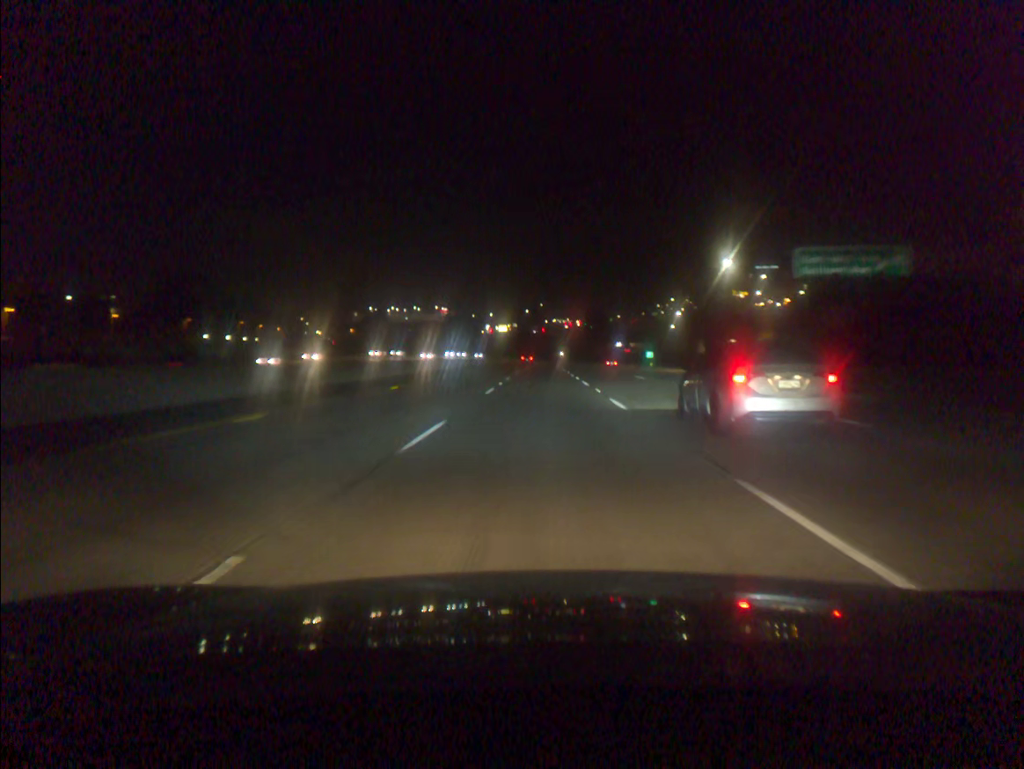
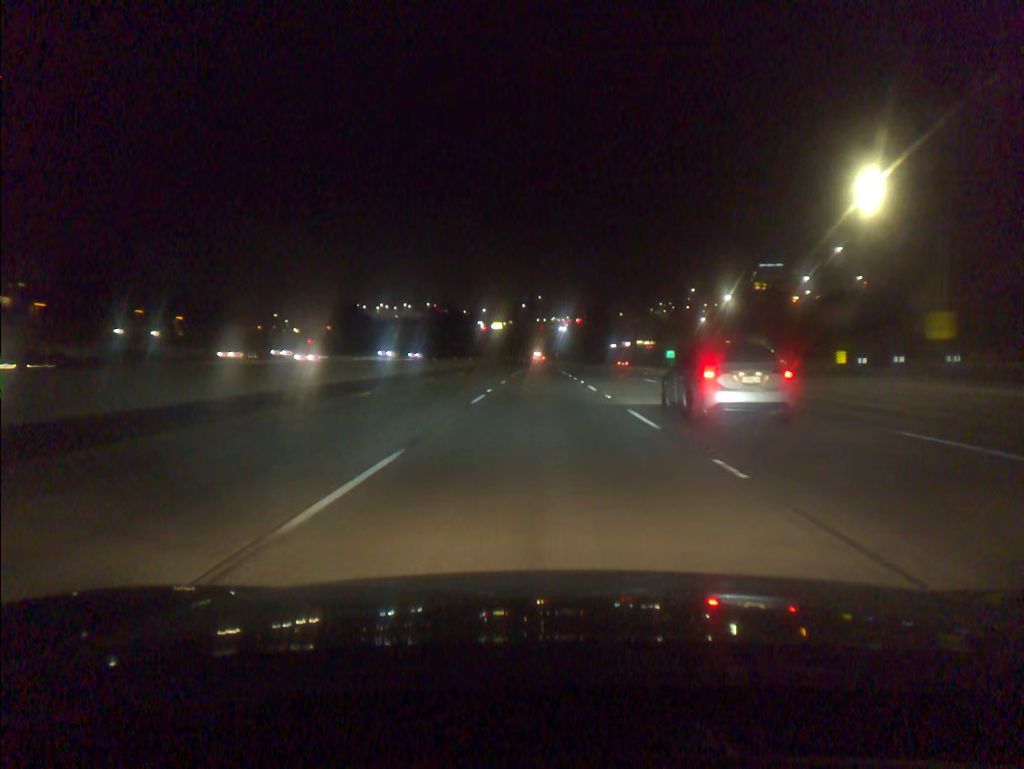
(0.0, +34.0) m; 0°
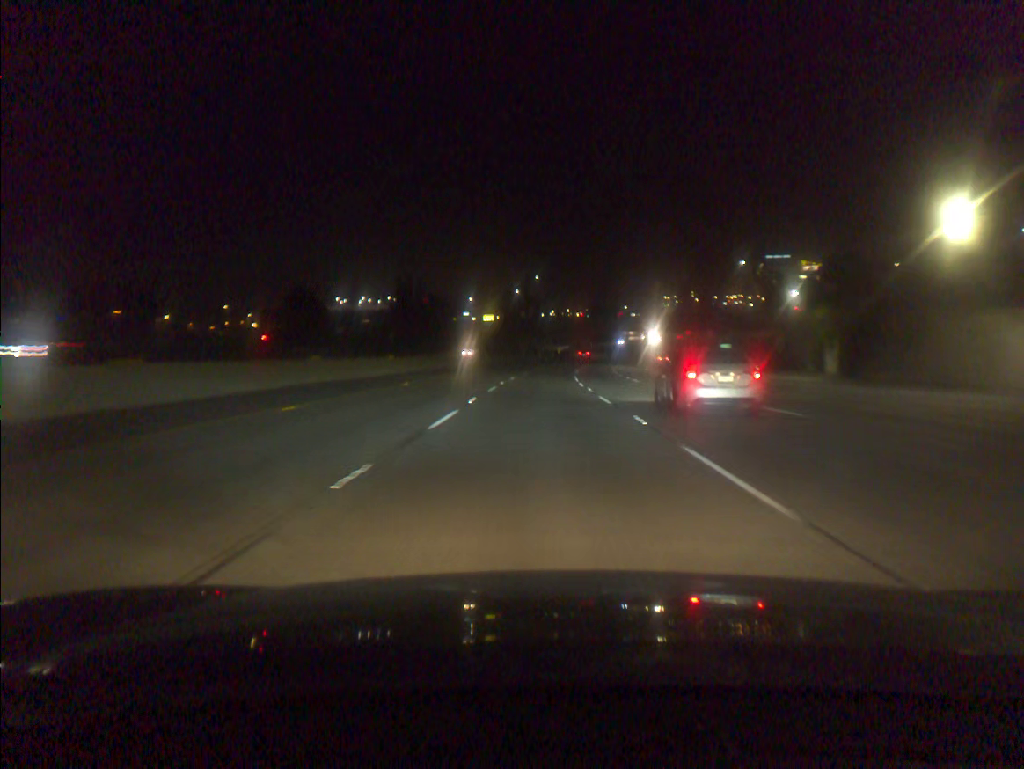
(+0.1, +50.8) m; 0°
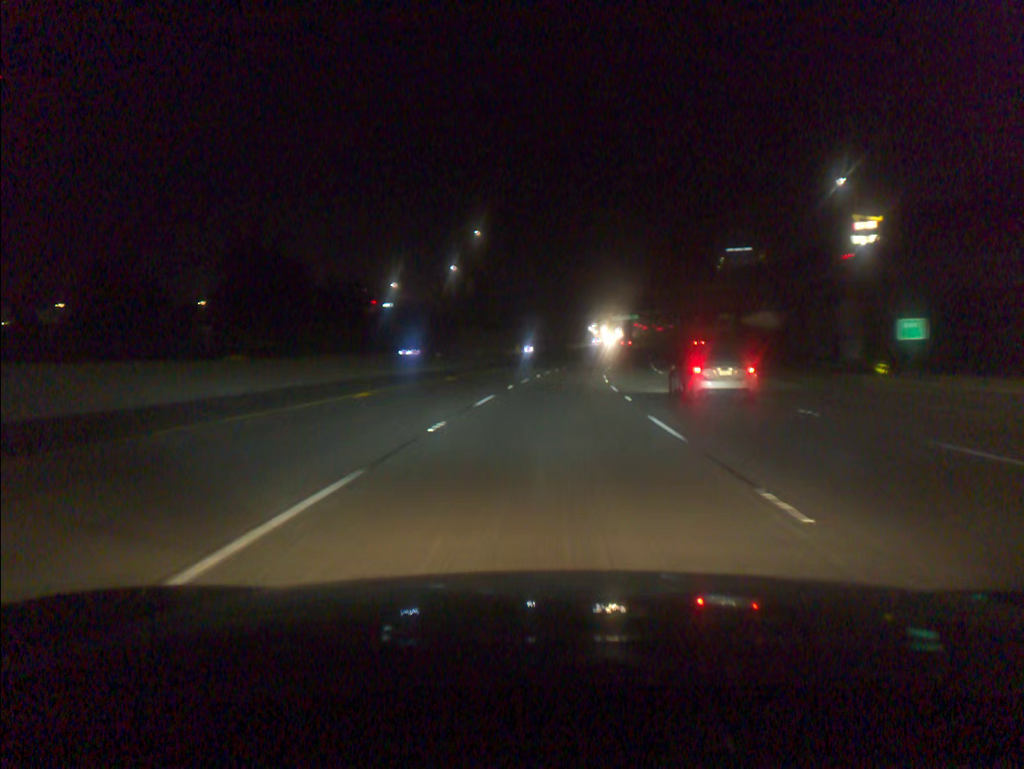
(+1.2, +67.9) m; +3°
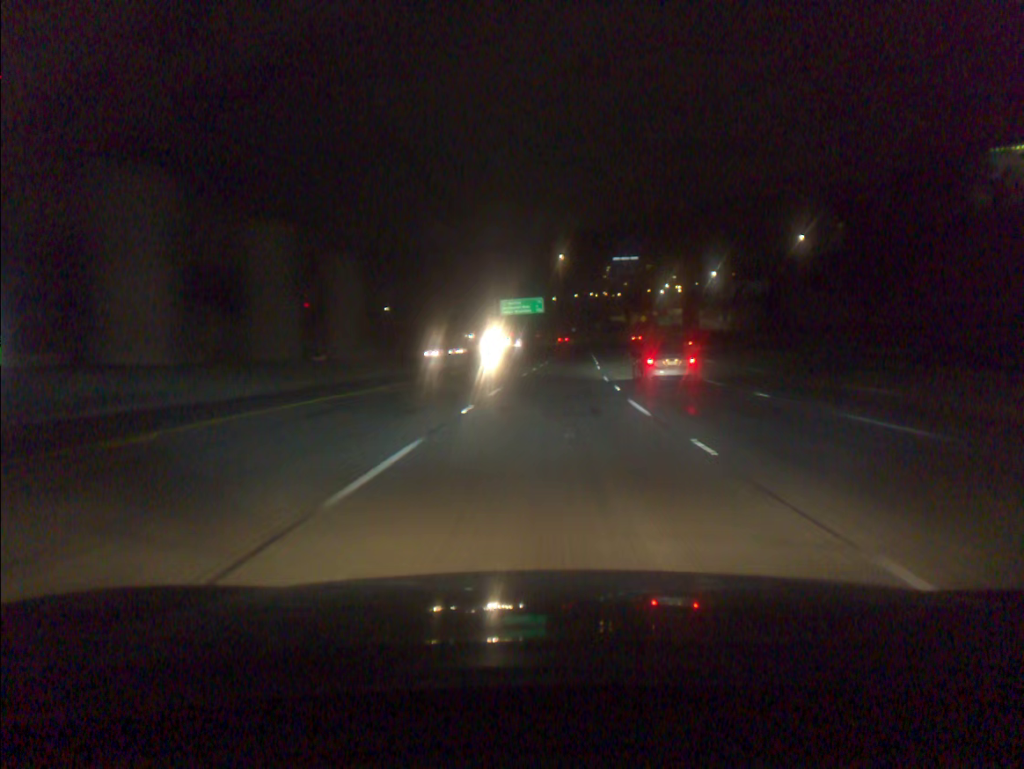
(+6.2, +84.3) m; +9°
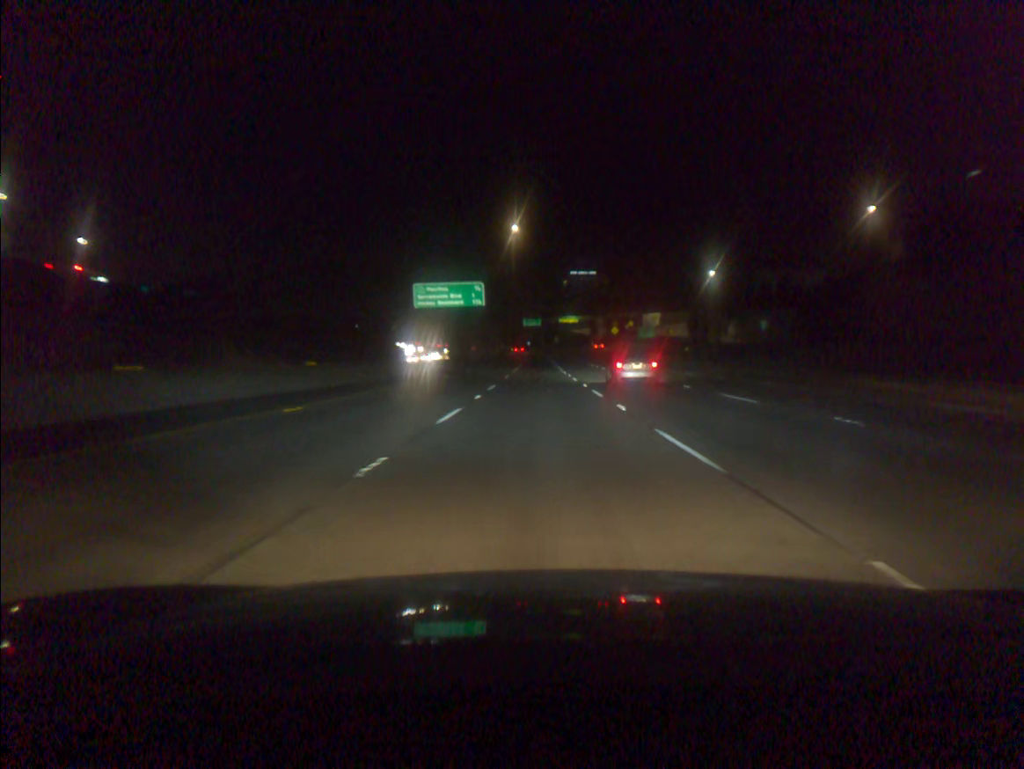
(+1.8, +50.3) m; +3°
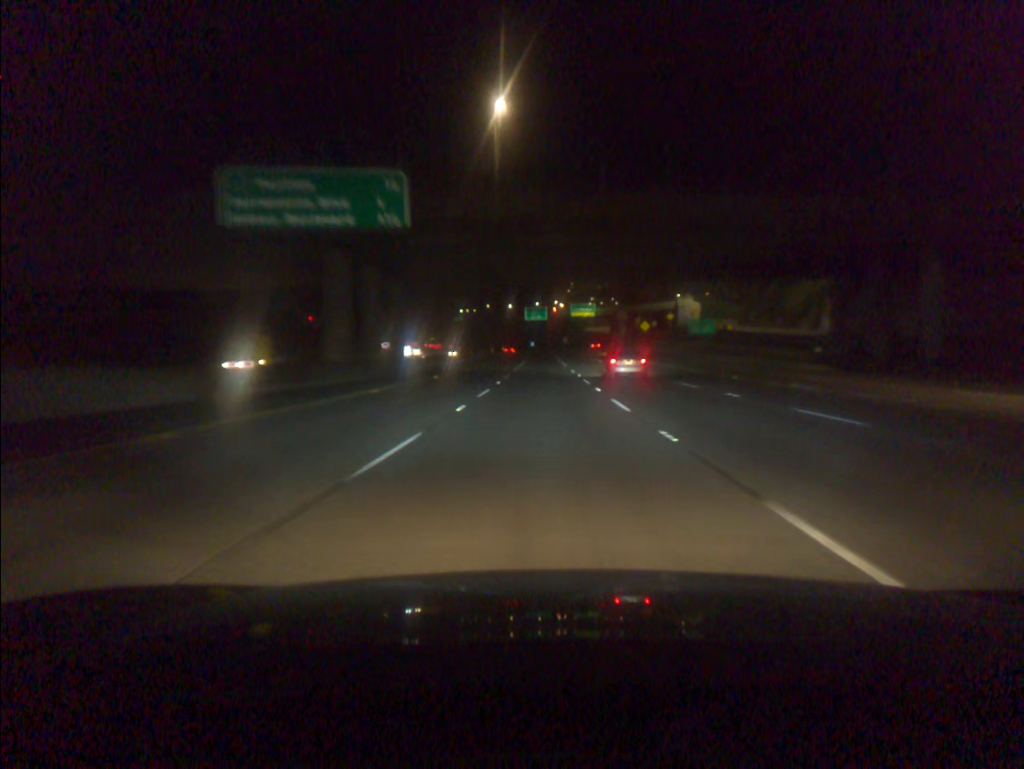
(-0.1, +50.2) m; 0°
